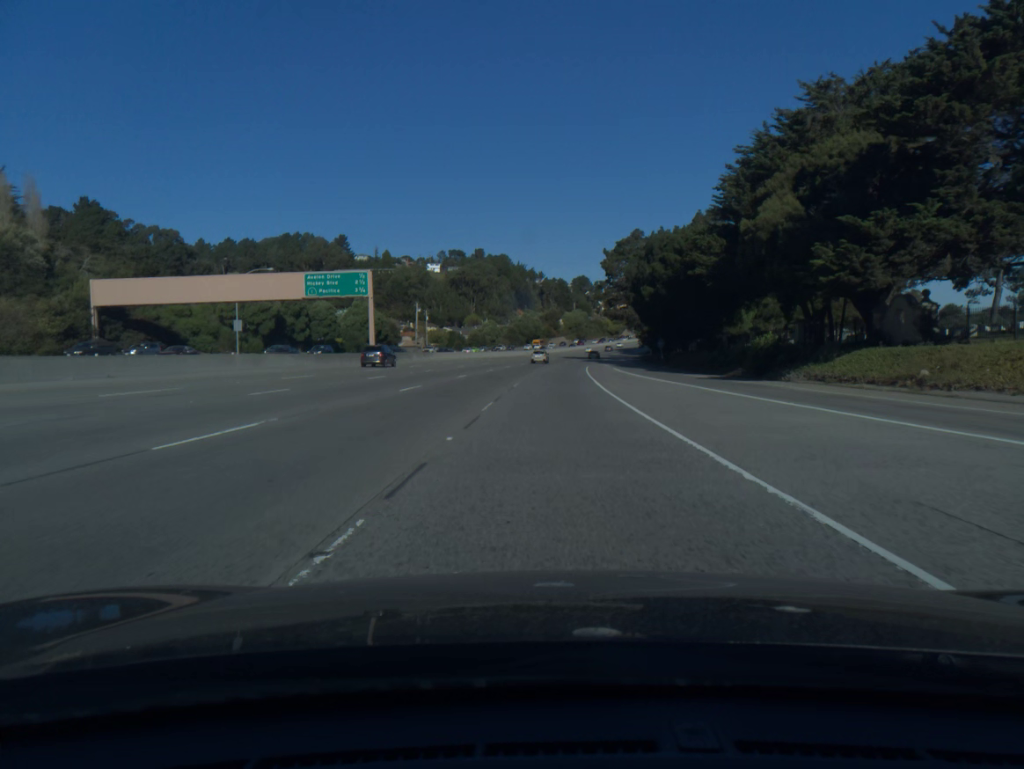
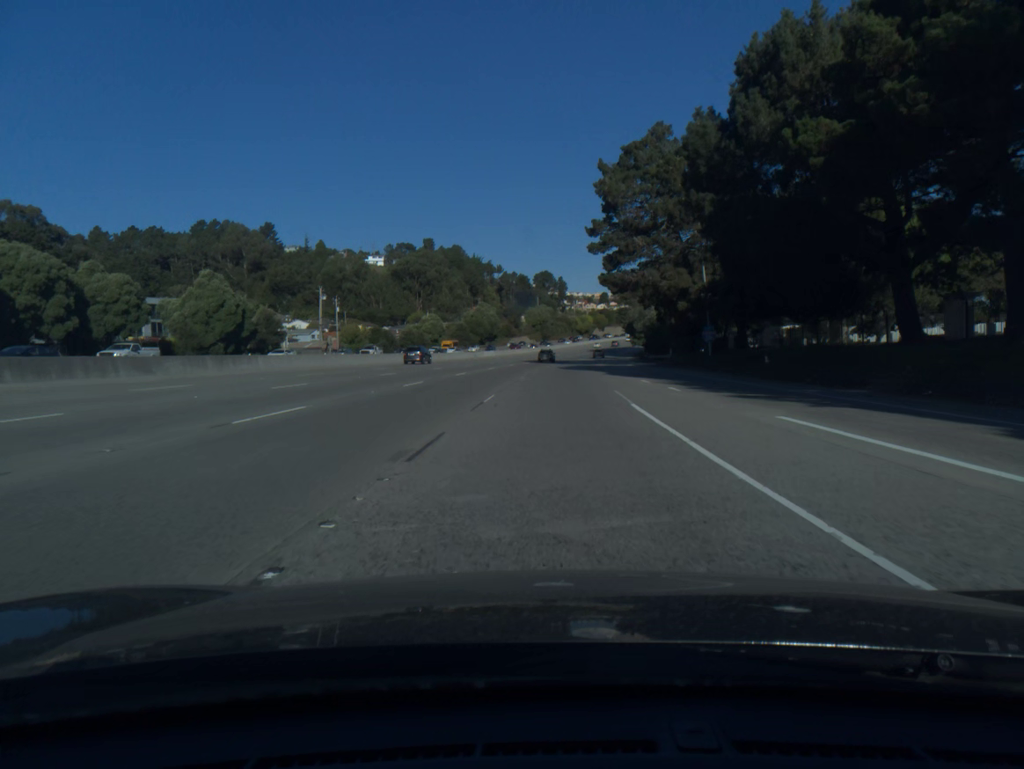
(+1.3, +56.0) m; +3°
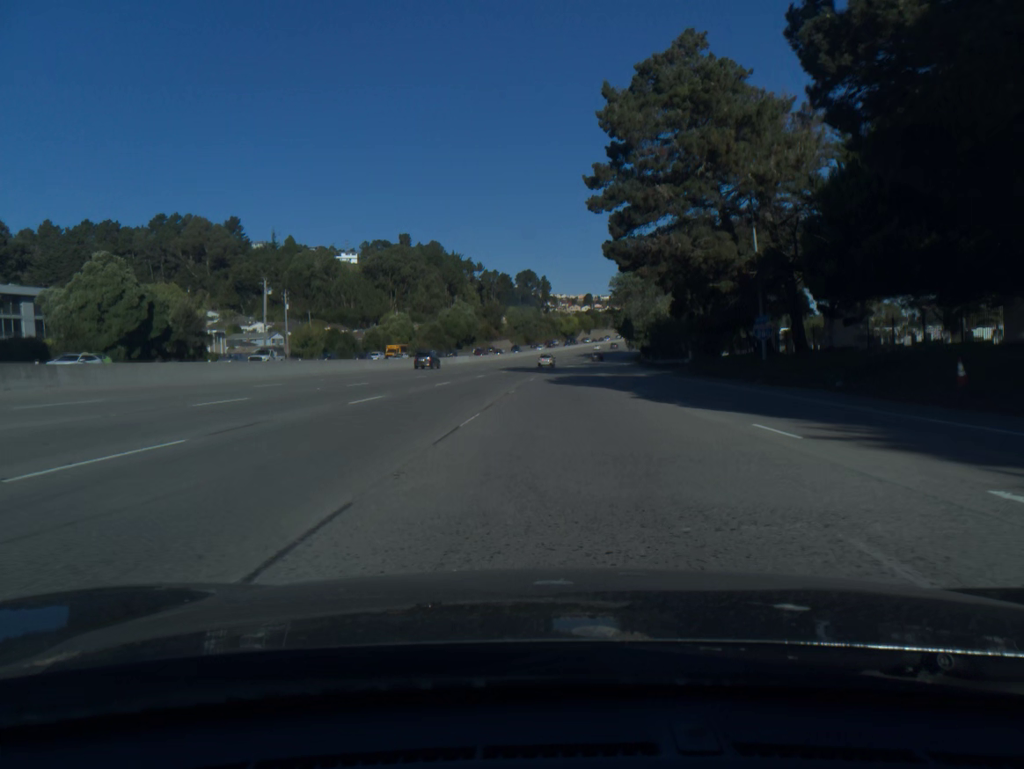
(+0.2, +19.9) m; +1°
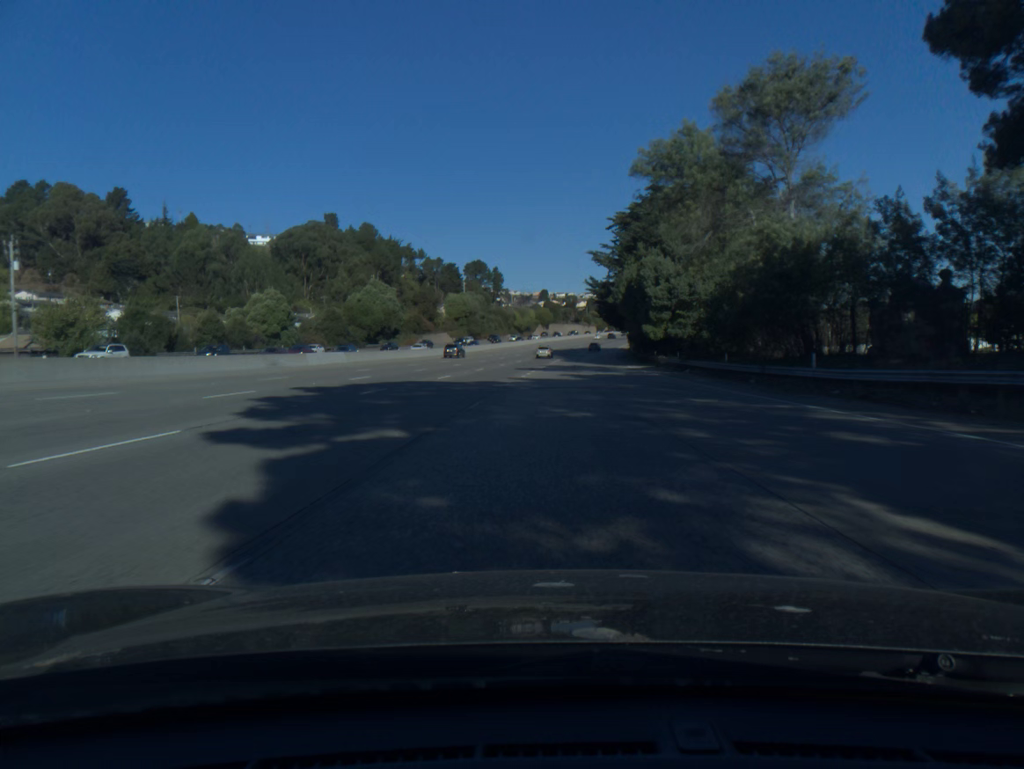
(+1.8, +56.5) m; +3°
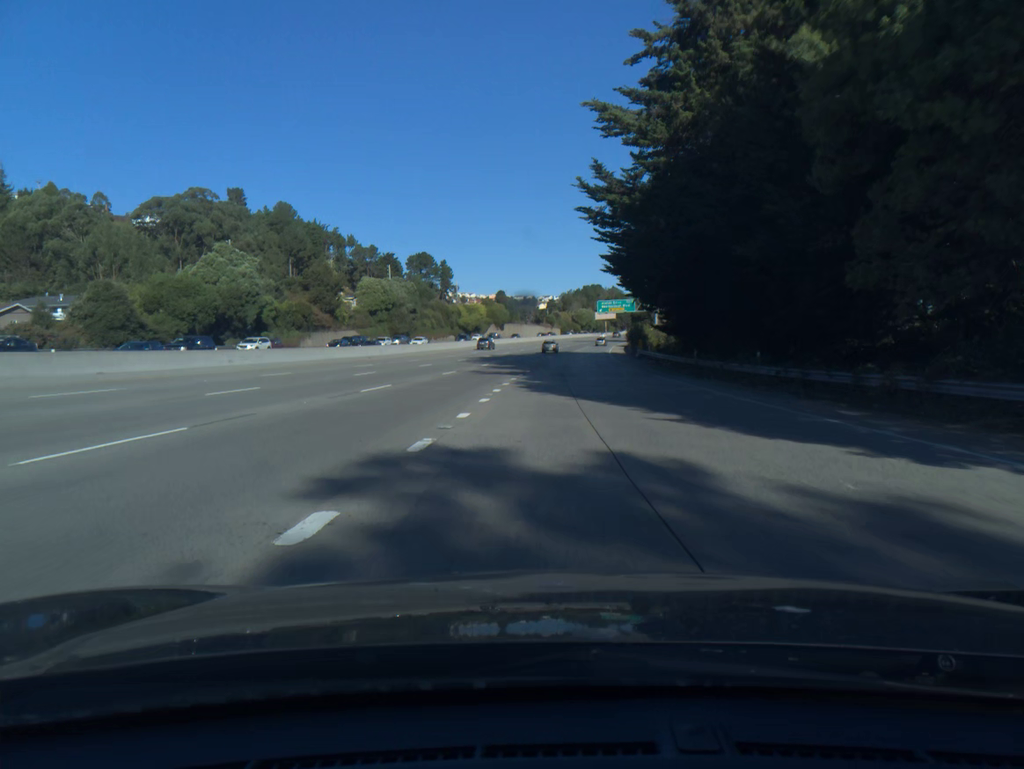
(+1.5, +58.0) m; +3°
